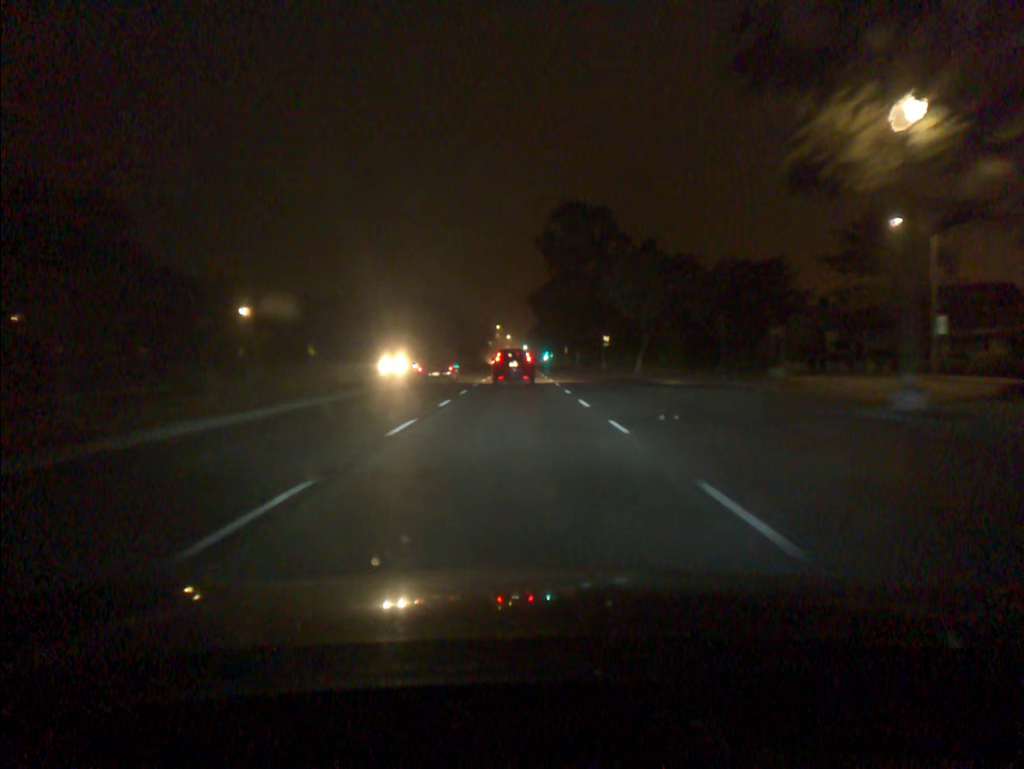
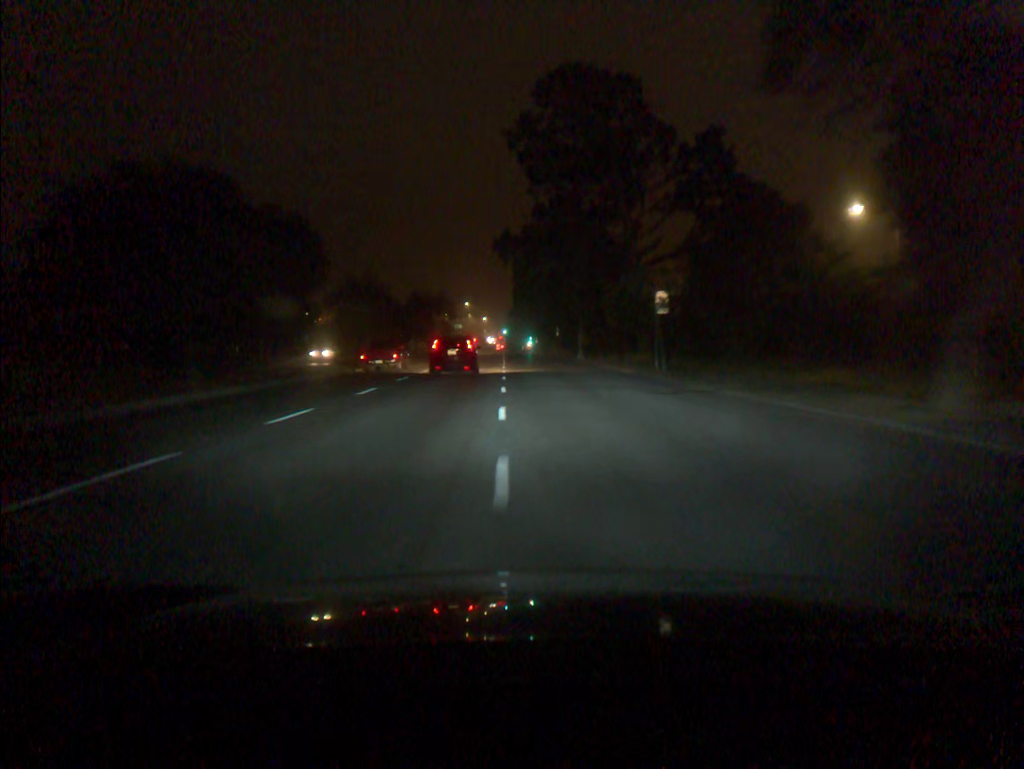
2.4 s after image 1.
(+0.7, +42.9) m; +1°
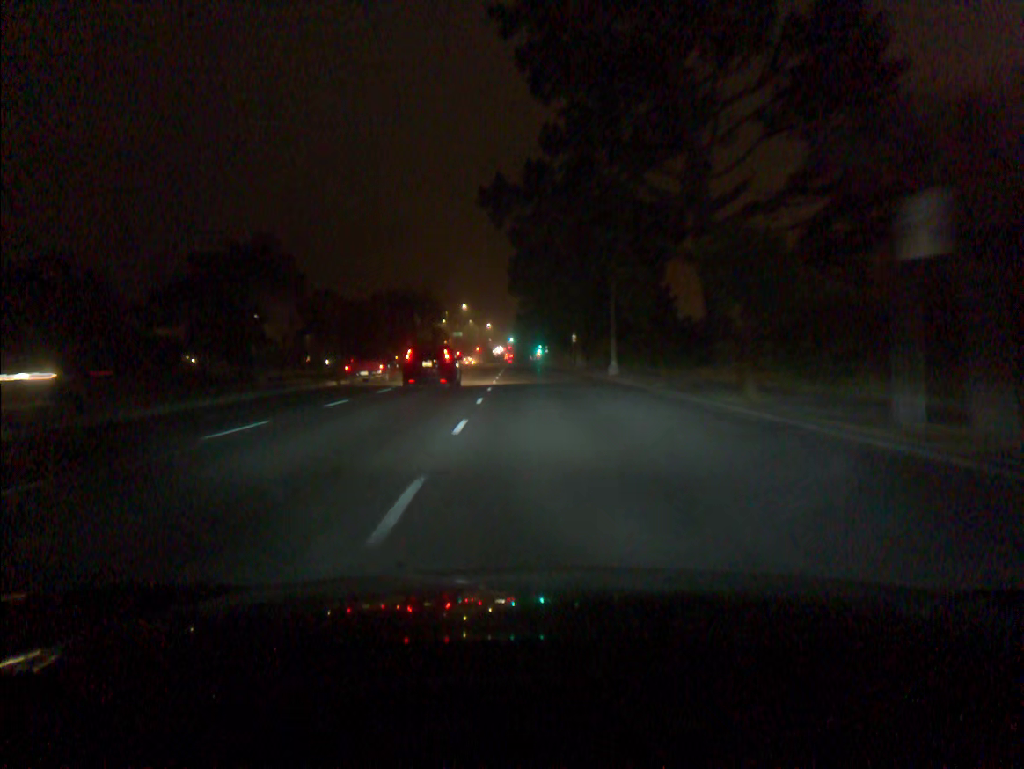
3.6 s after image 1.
(-0.1, +22.5) m; -1°
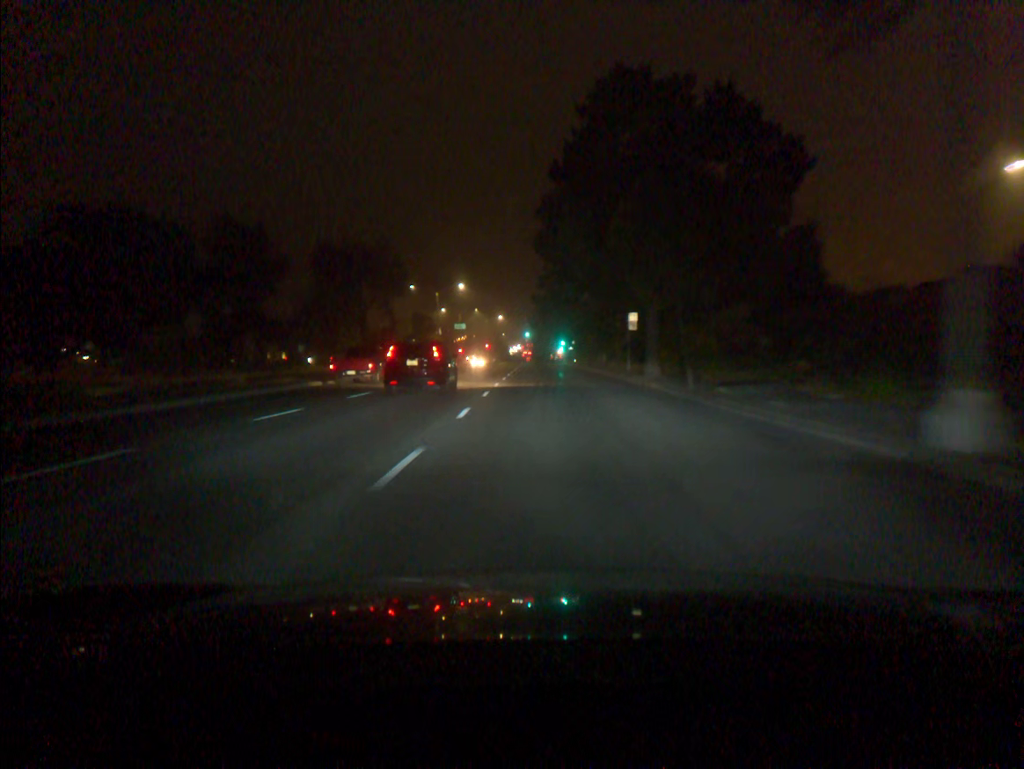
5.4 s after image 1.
(-0.5, +34.0) m; -1°
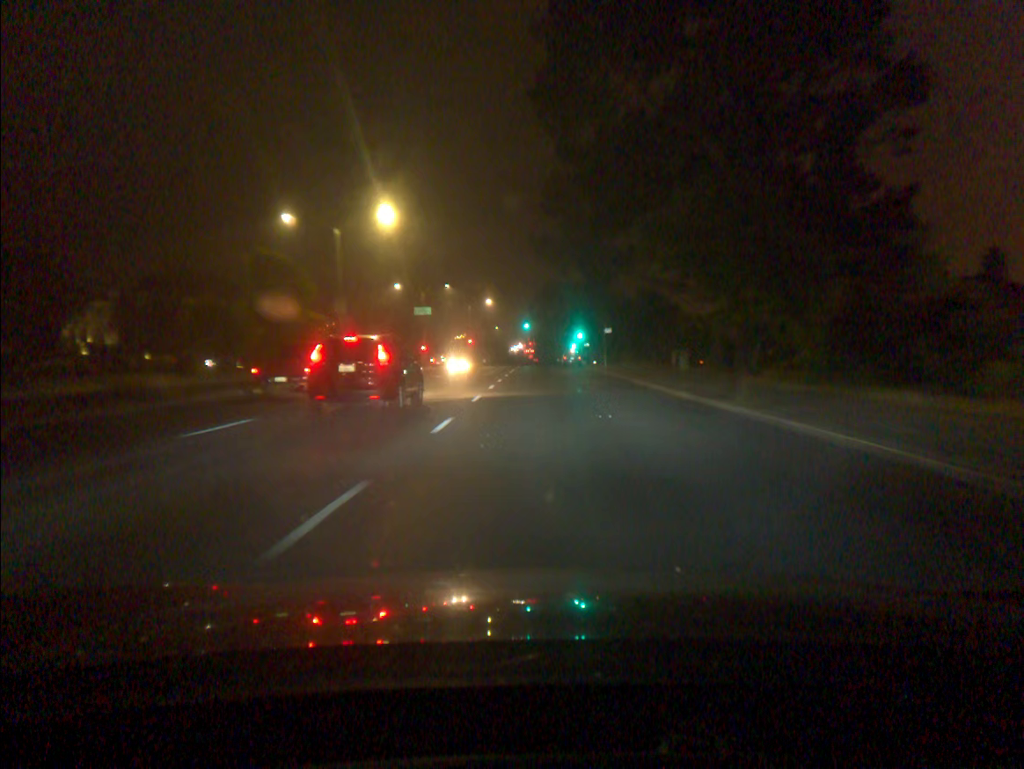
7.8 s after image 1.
(-0.1, +46.2) m; 0°
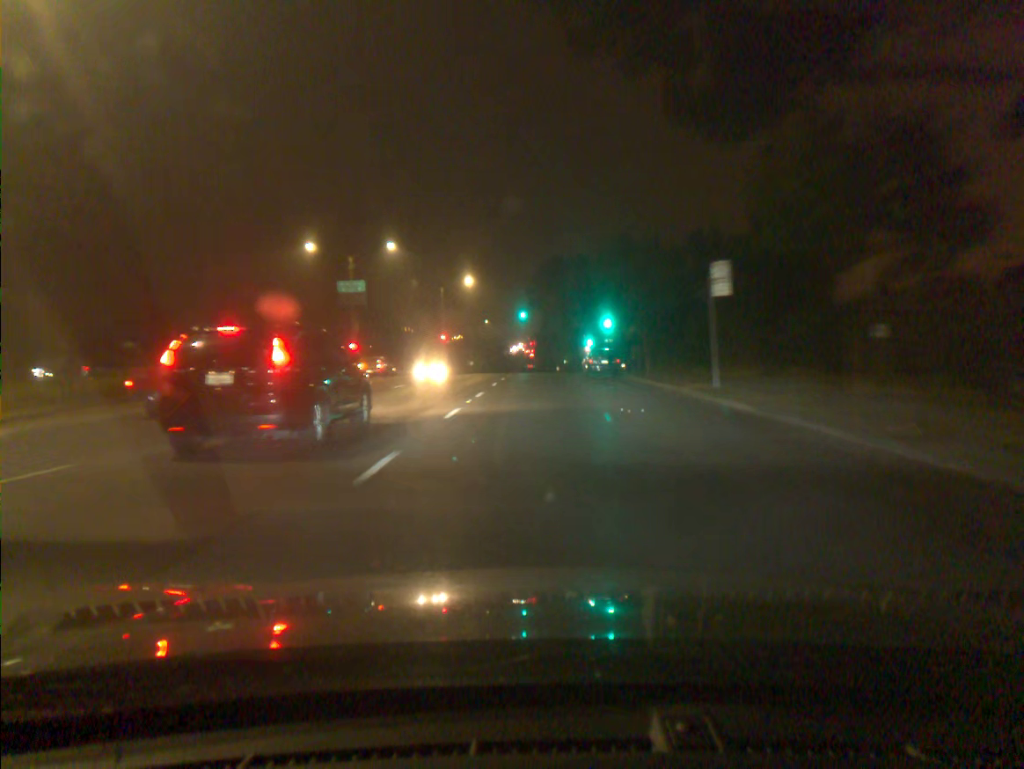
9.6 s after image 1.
(0.0, +34.2) m; 0°
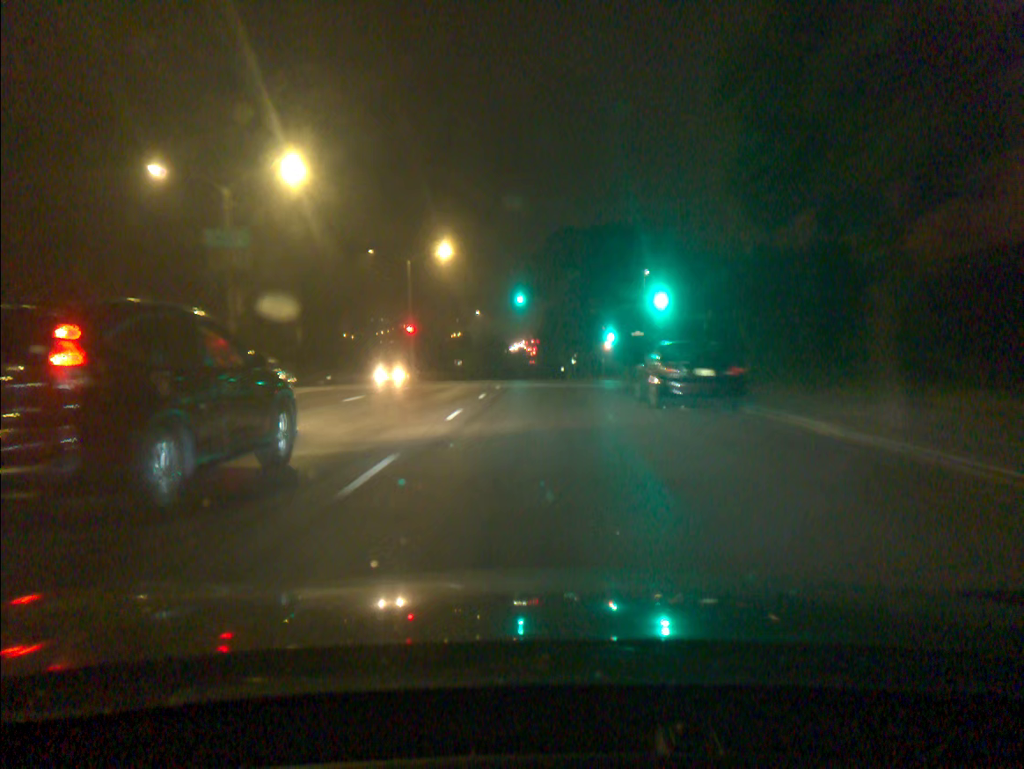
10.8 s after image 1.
(0.0, +22.3) m; 0°
